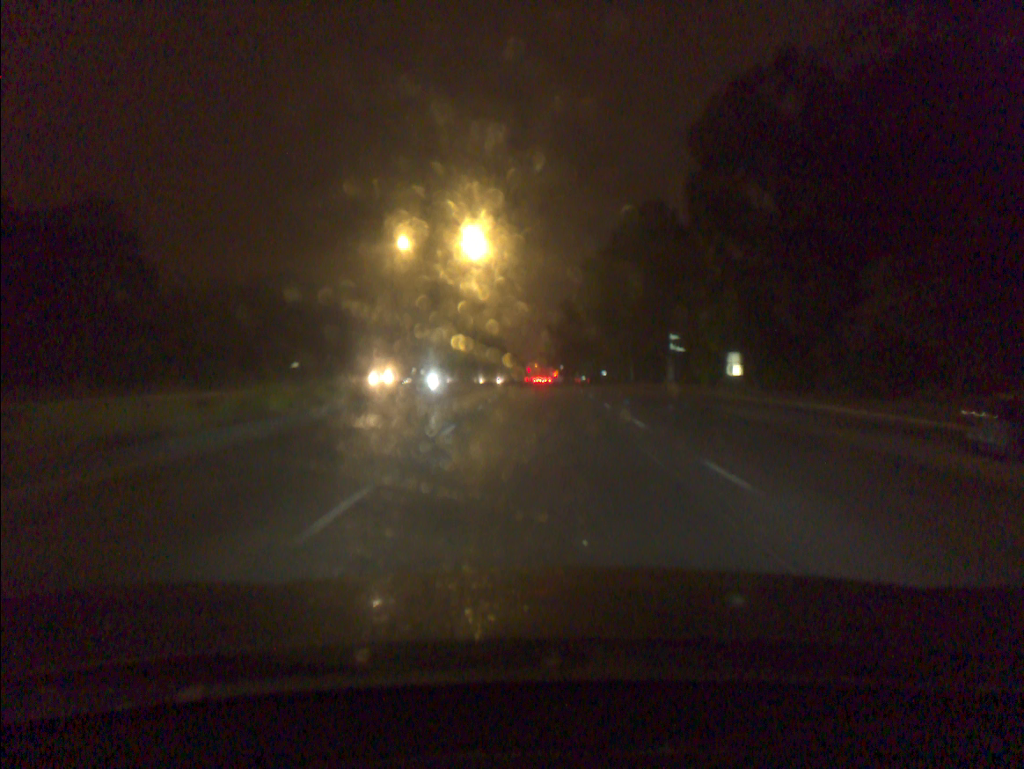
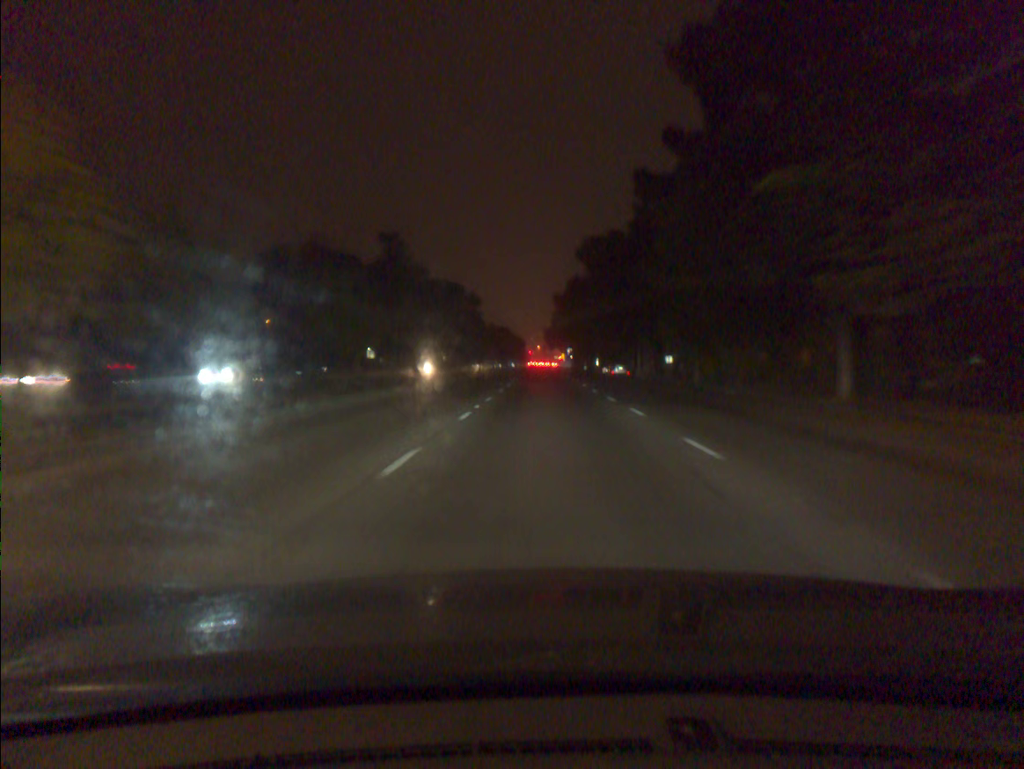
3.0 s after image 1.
(0.0, +49.4) m; 0°
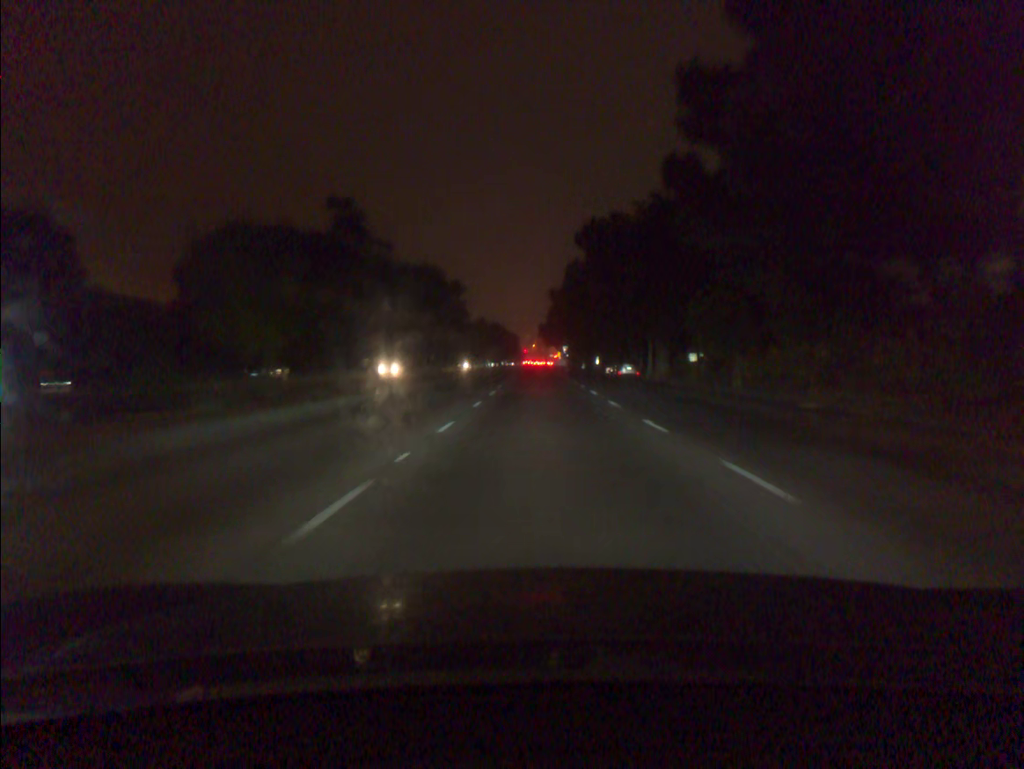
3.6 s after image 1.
(0.0, +9.9) m; 0°
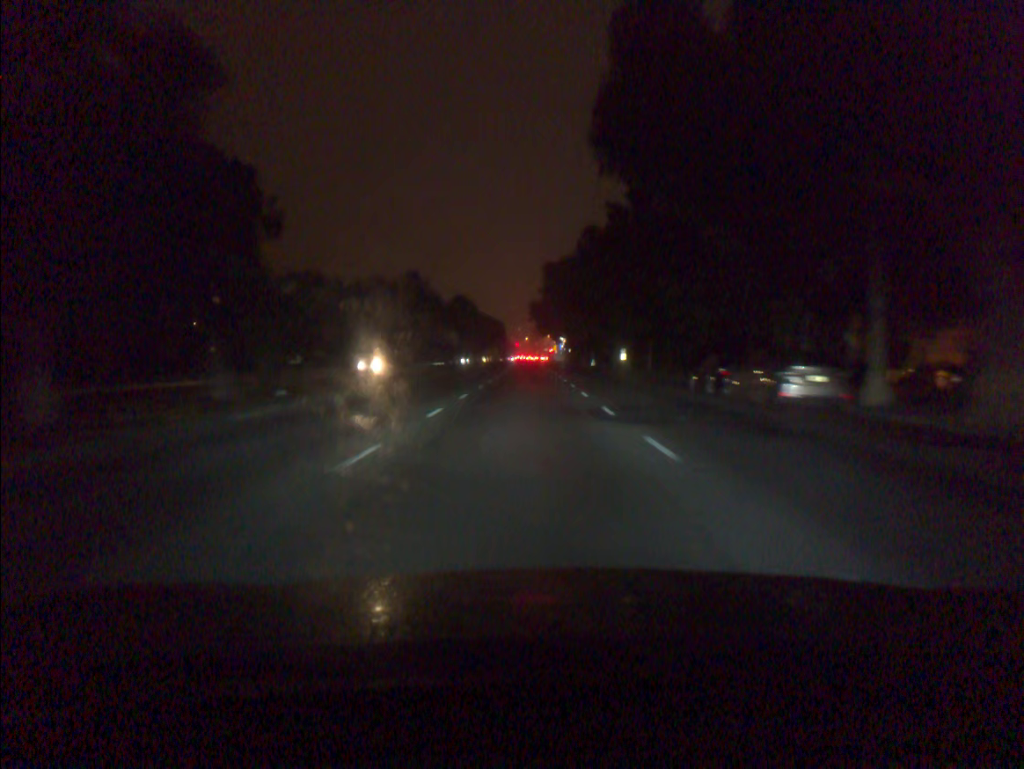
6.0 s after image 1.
(+0.2, +40.1) m; 0°
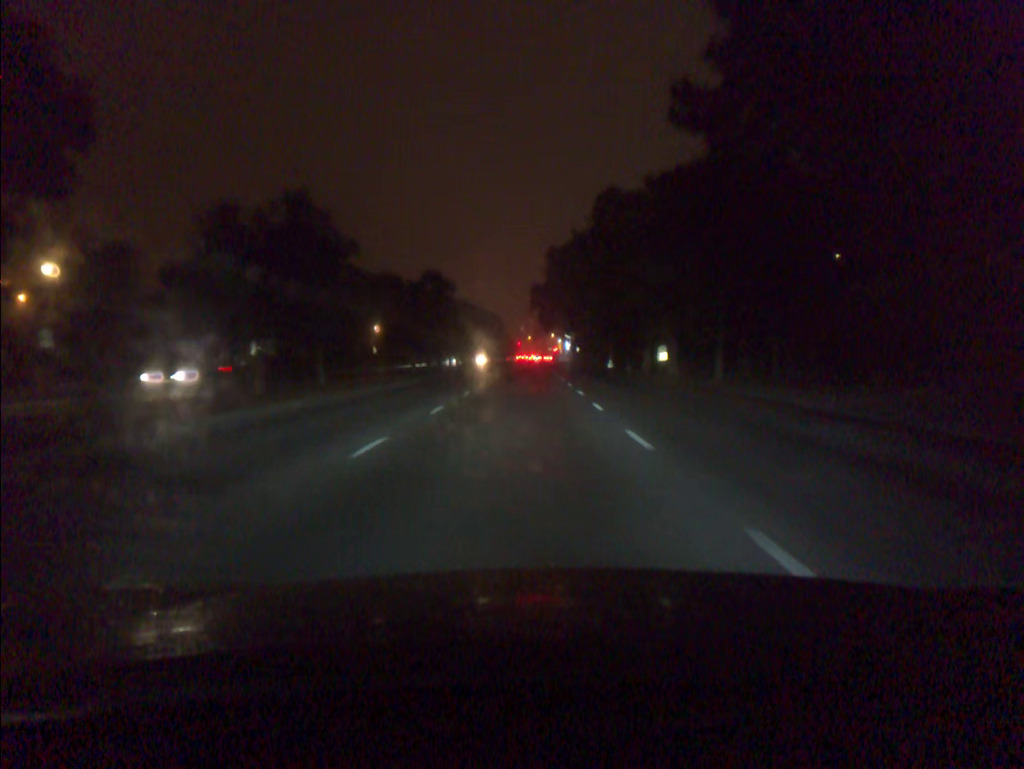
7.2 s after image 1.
(0.0, +20.4) m; 0°
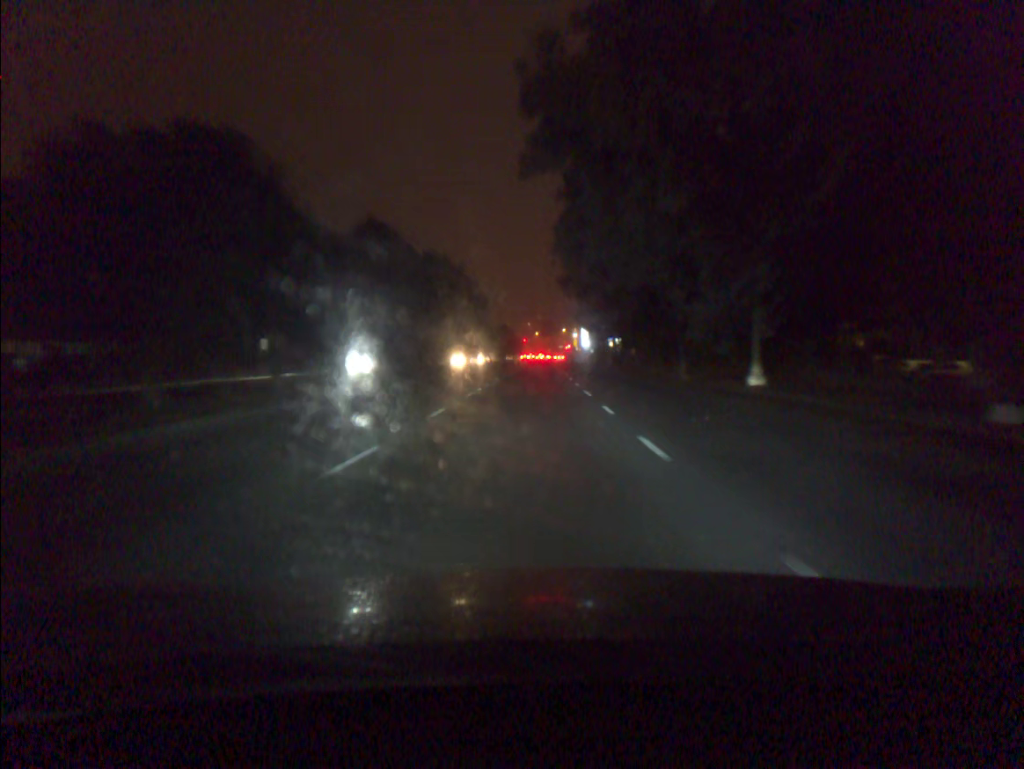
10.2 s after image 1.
(-0.3, +51.6) m; -1°
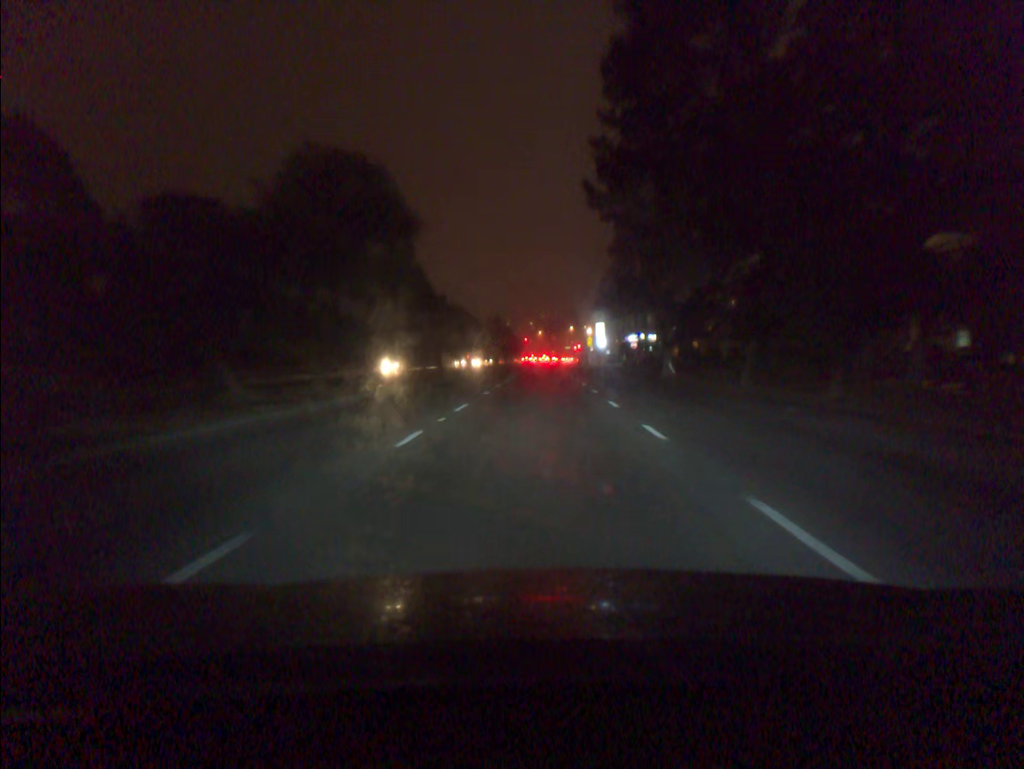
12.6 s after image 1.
(-0.2, +41.3) m; 0°
